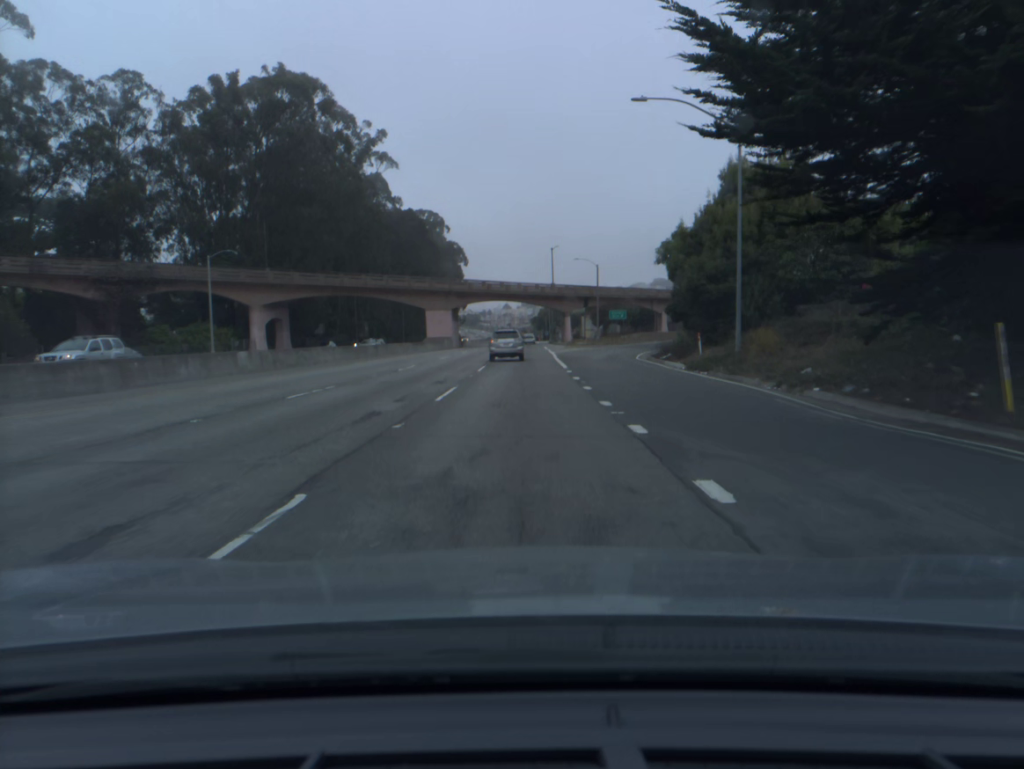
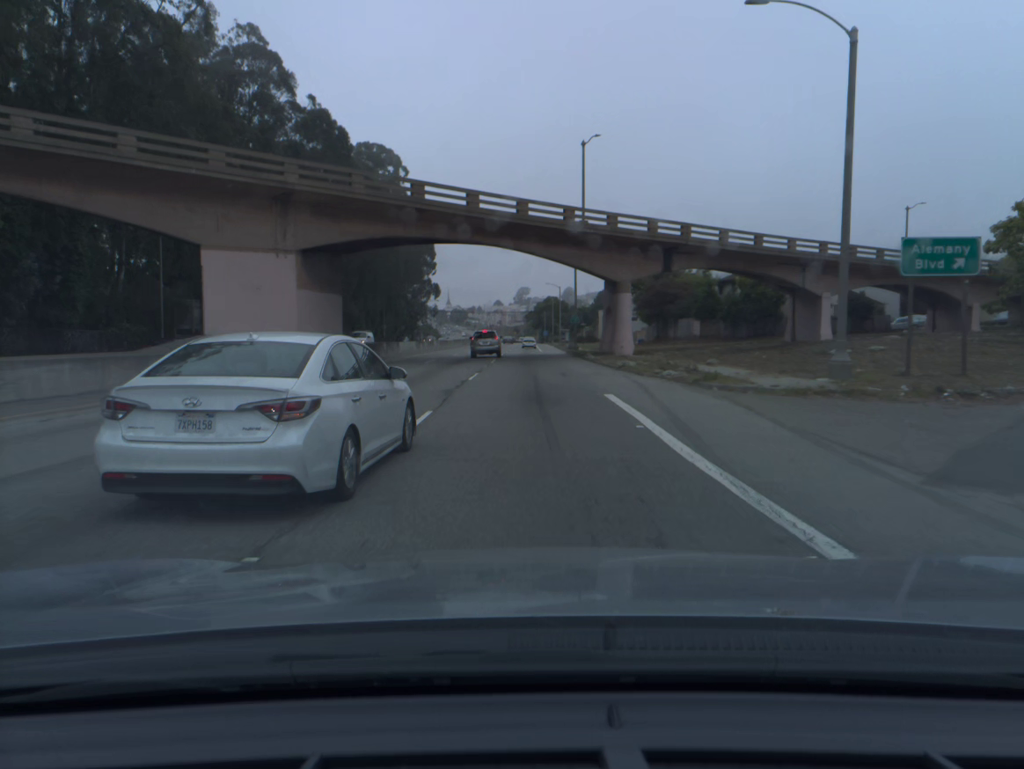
(+0.3, +66.3) m; 0°
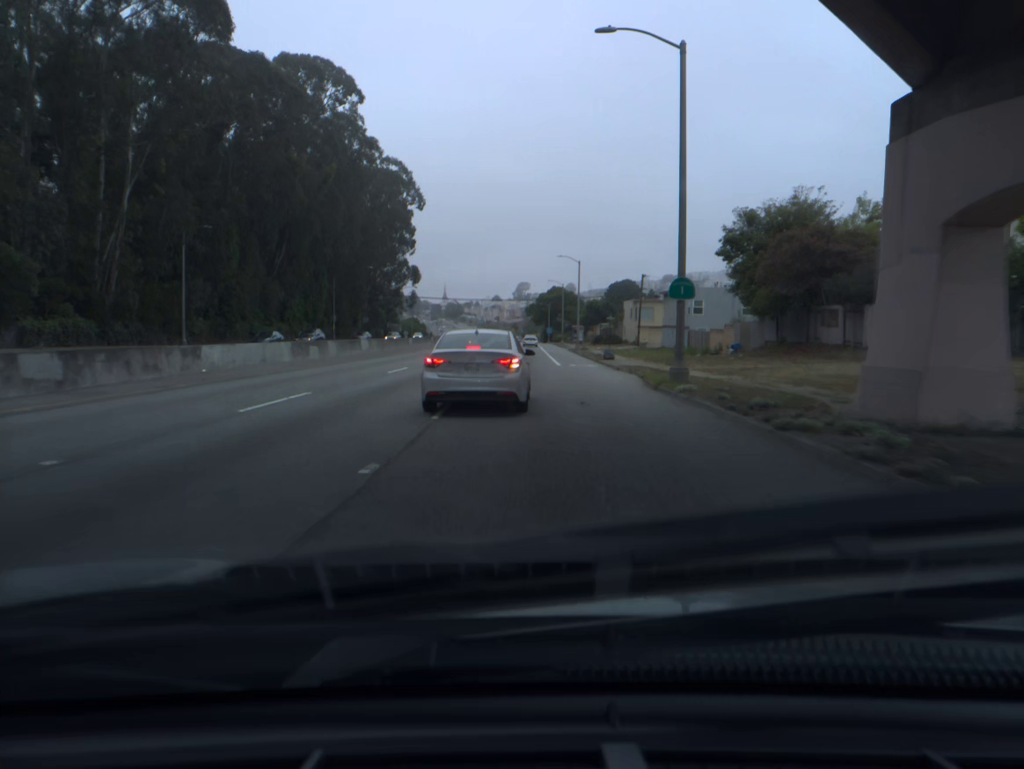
(+0.1, +41.3) m; 0°
